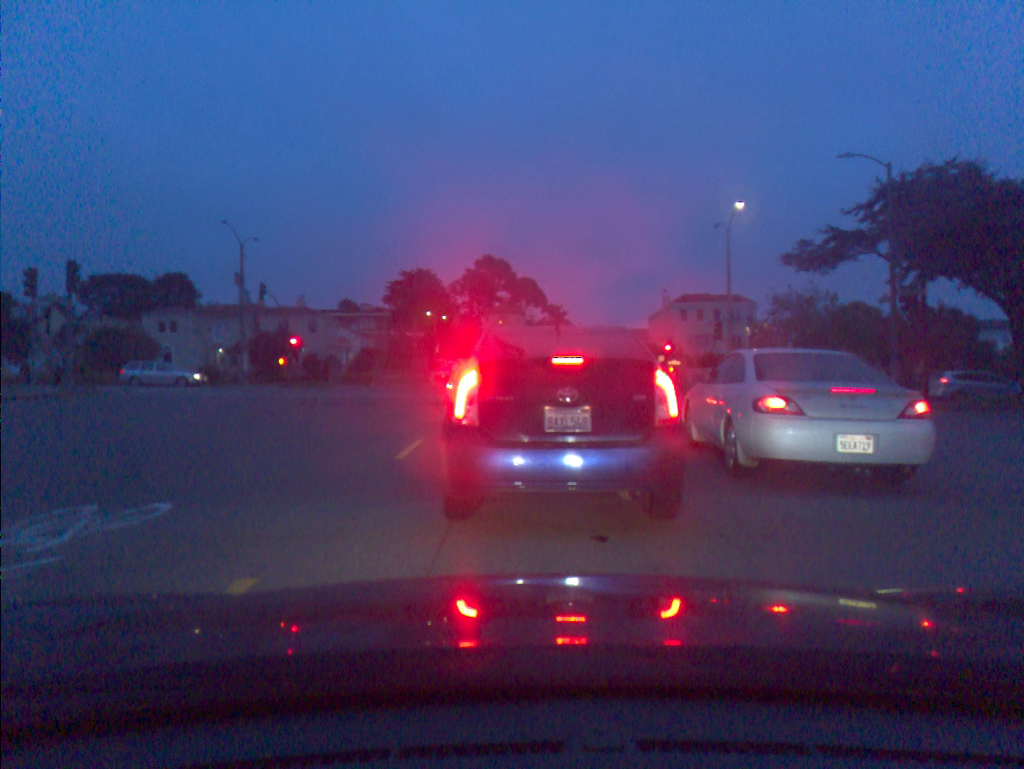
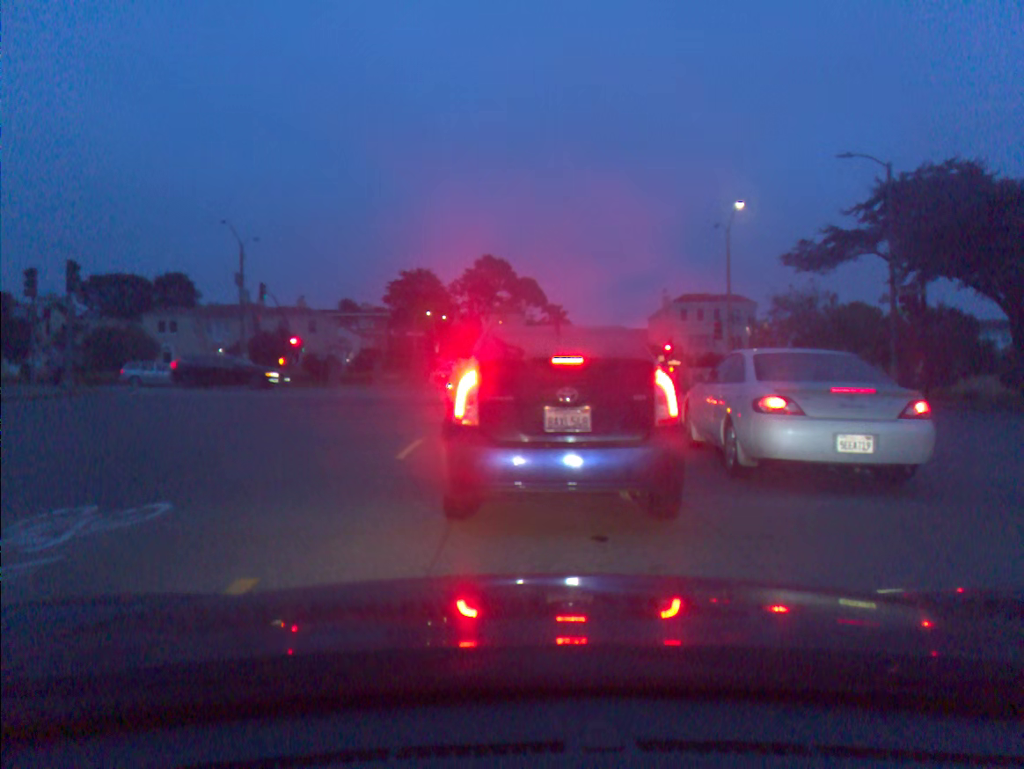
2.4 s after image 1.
(0.0, 0.0) m; 0°
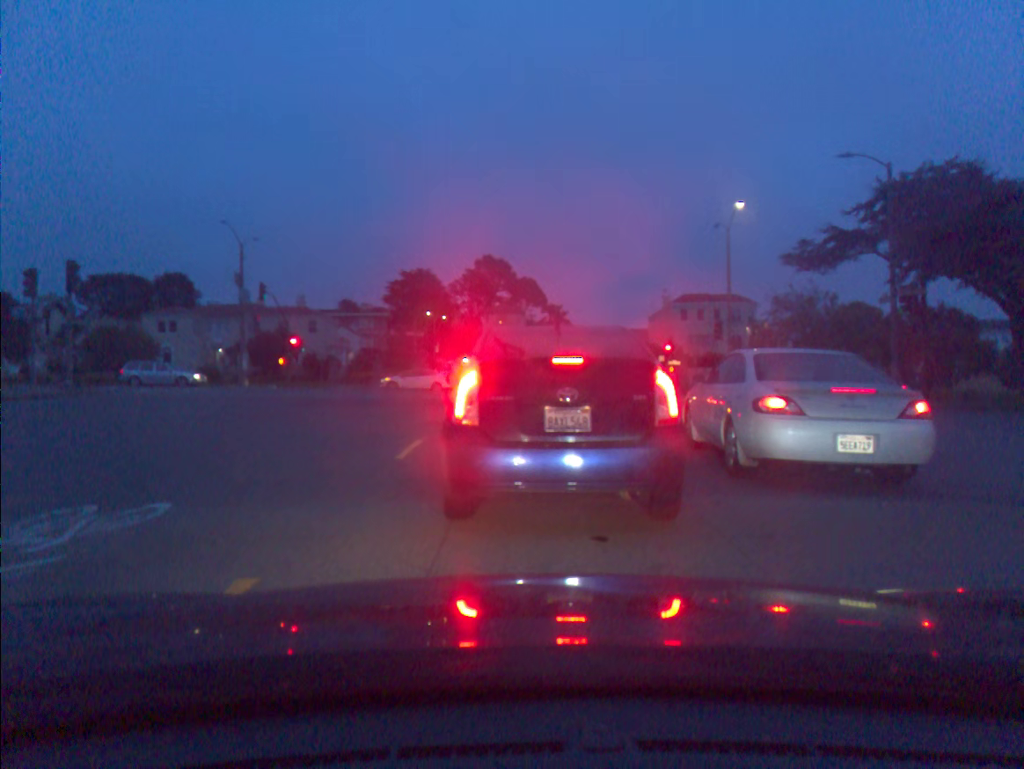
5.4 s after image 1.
(0.0, 0.0) m; 0°
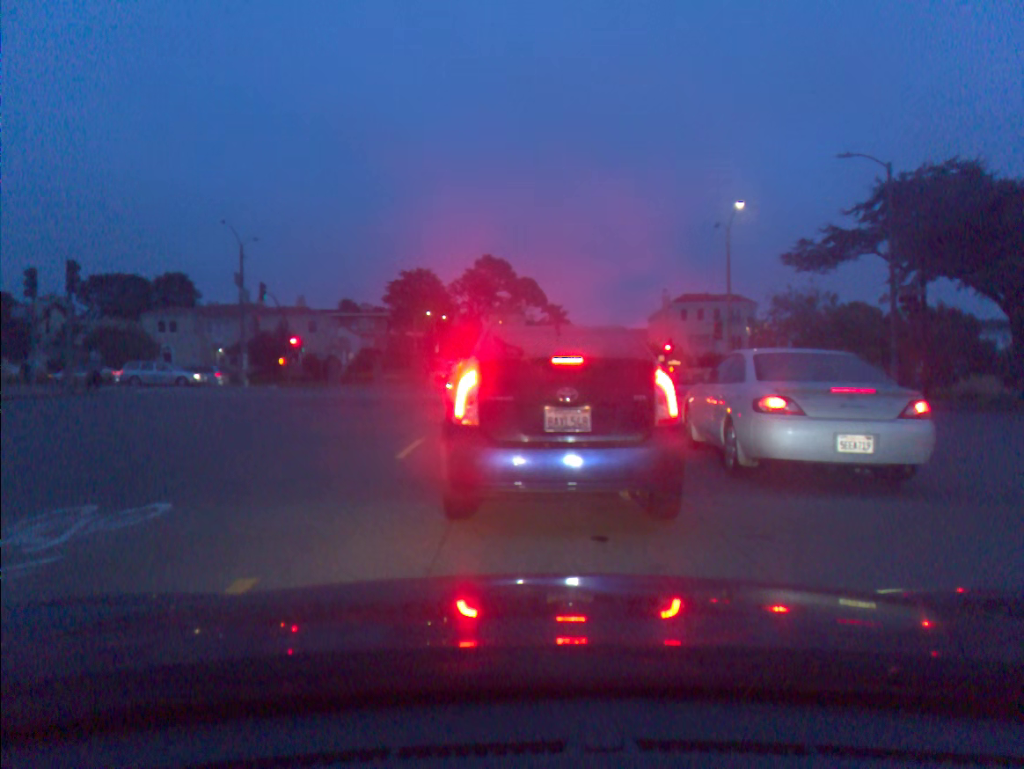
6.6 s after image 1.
(0.0, 0.0) m; 0°
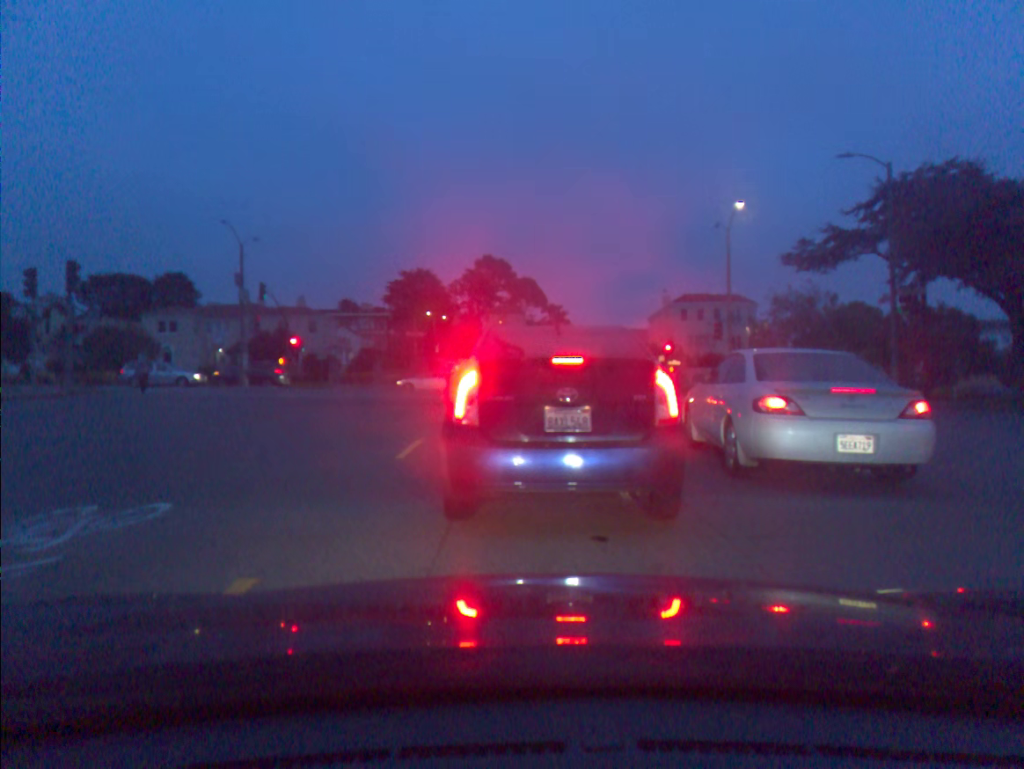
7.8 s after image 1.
(0.0, 0.0) m; 0°
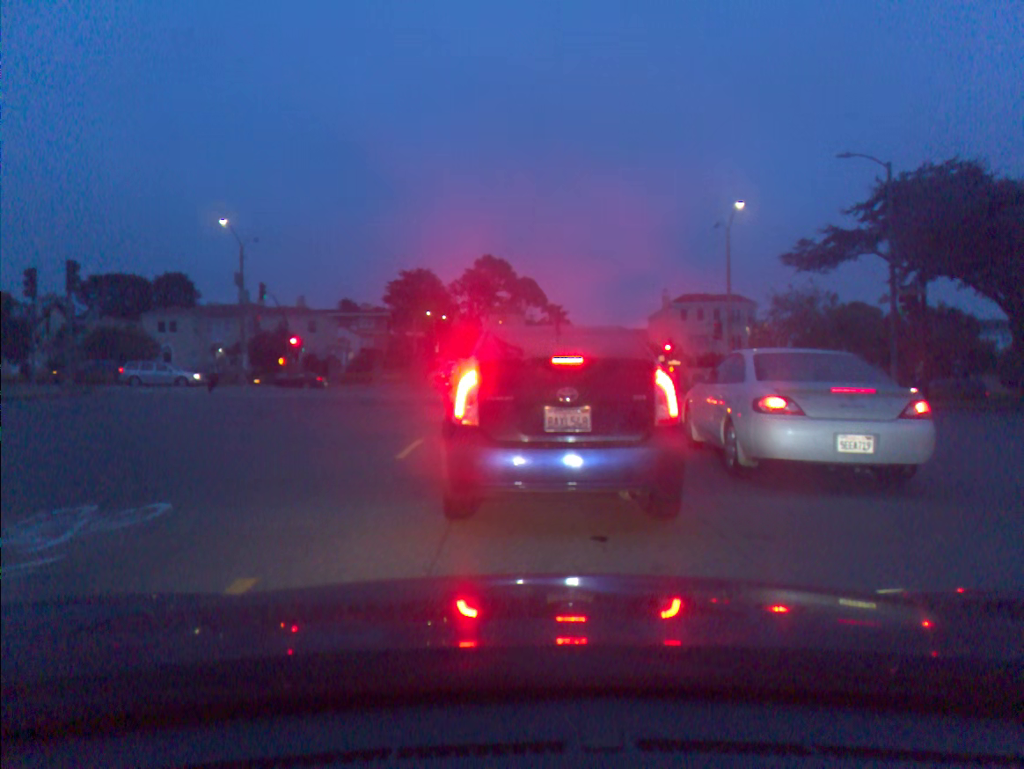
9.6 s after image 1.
(0.0, 0.0) m; 0°
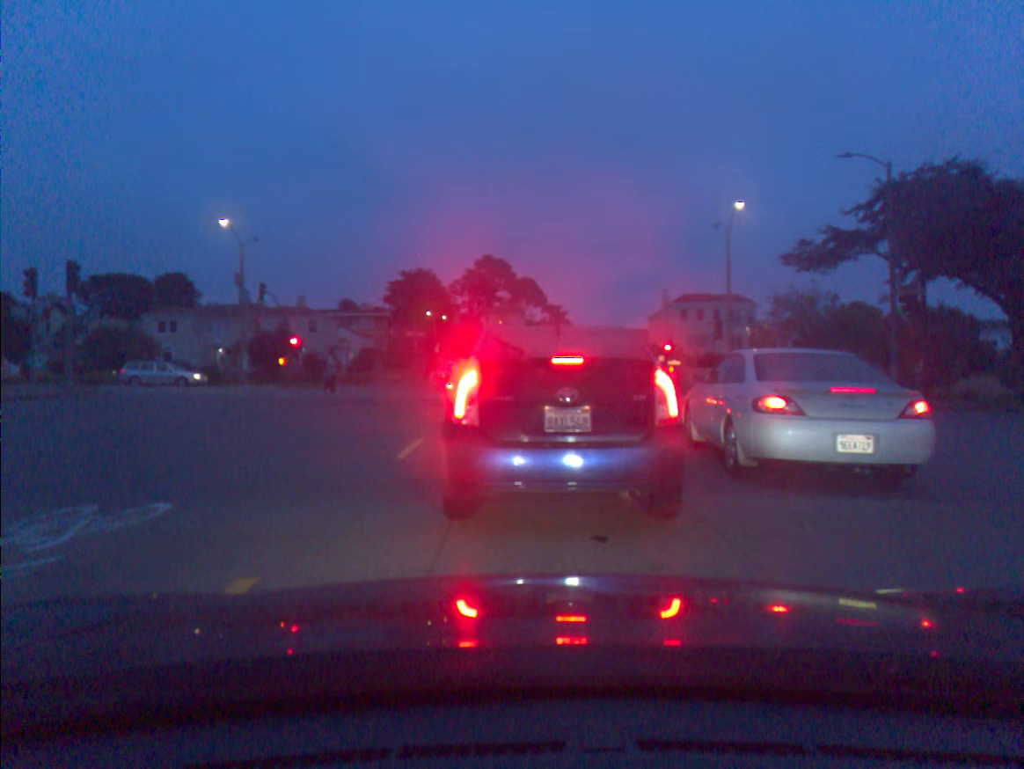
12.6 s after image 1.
(0.0, -0.1) m; 0°
